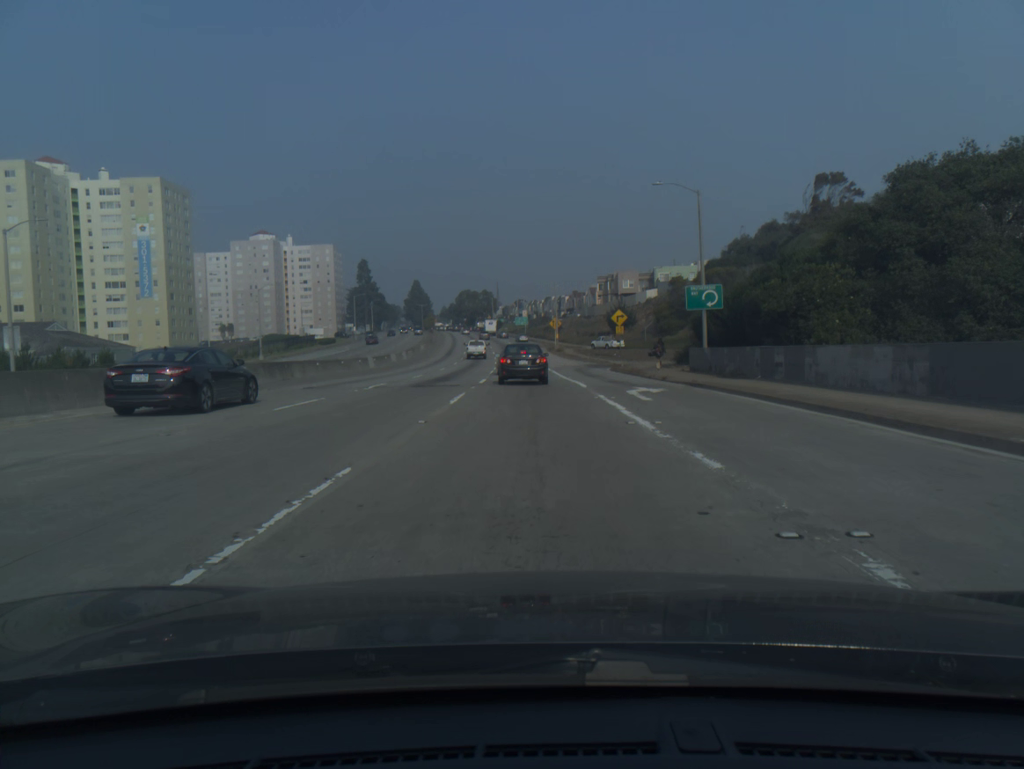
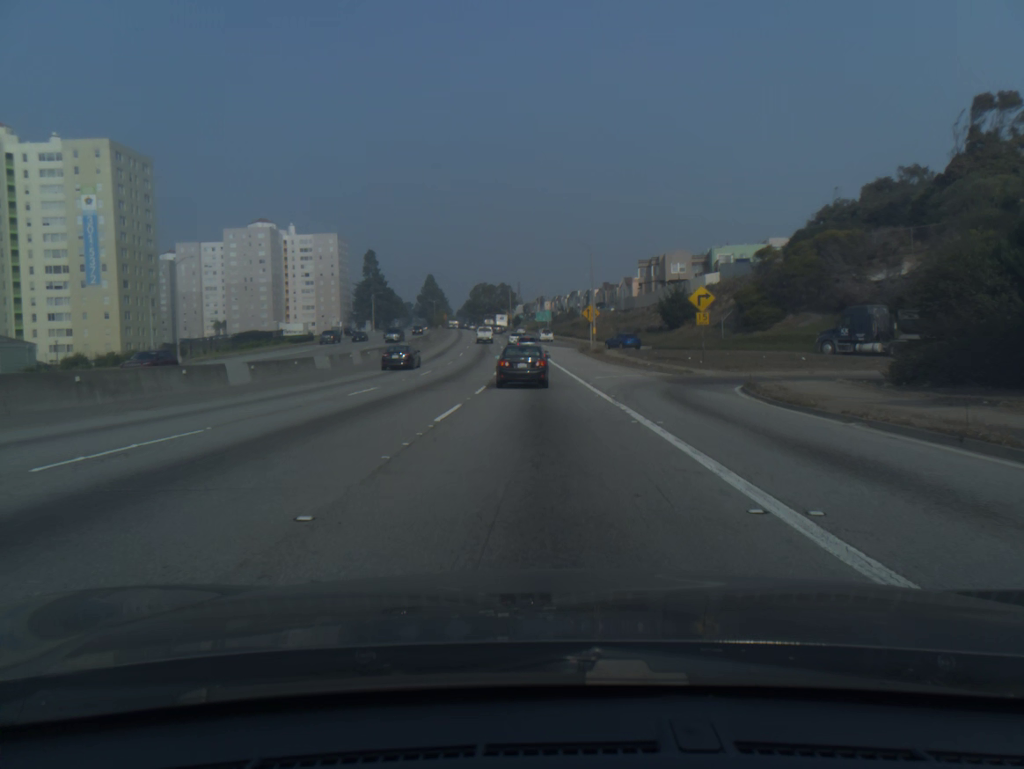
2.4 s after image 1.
(-0.5, +30.5) m; -1°
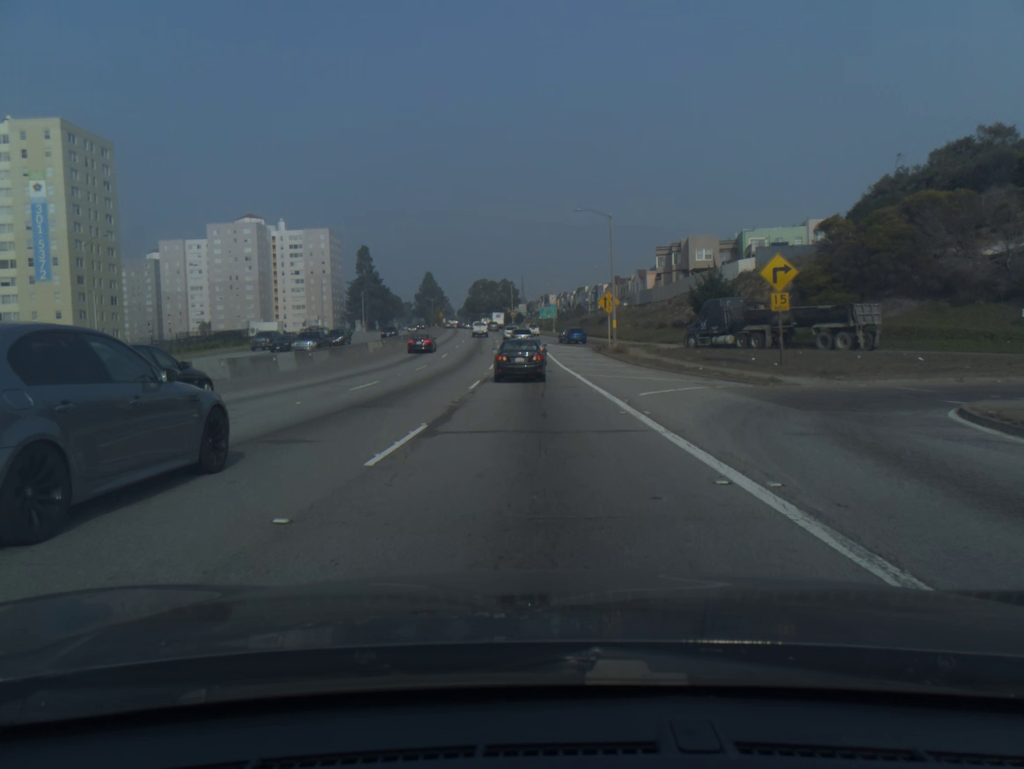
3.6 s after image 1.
(0.0, +14.6) m; 0°
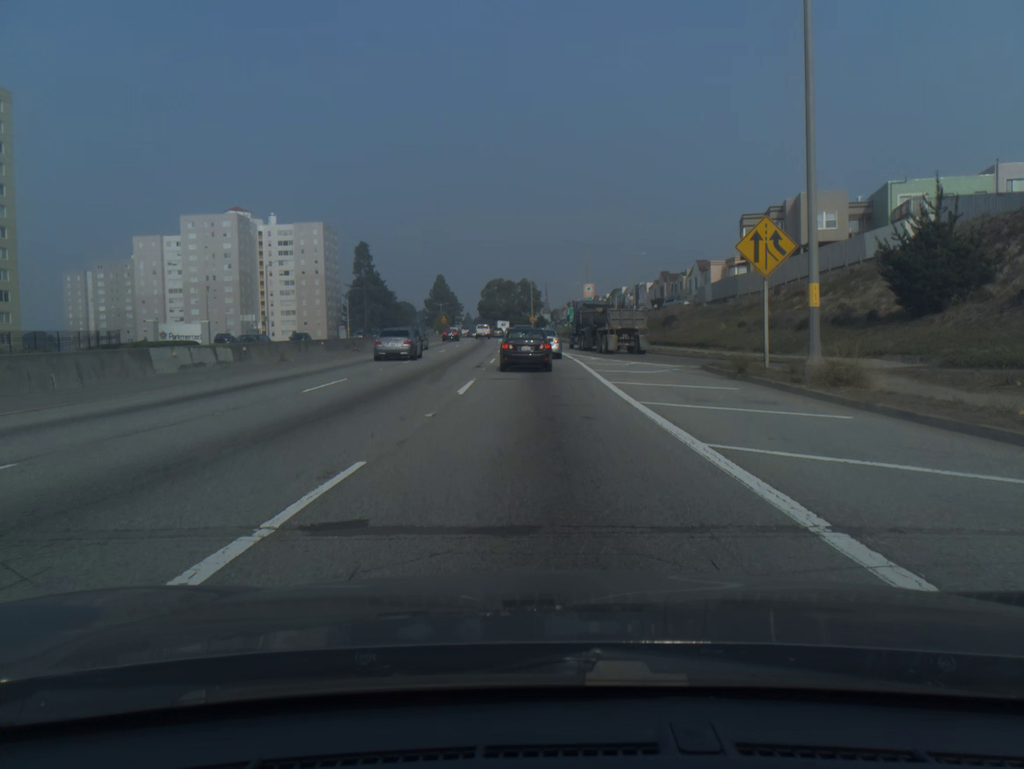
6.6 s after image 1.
(-0.6, +34.6) m; -2°
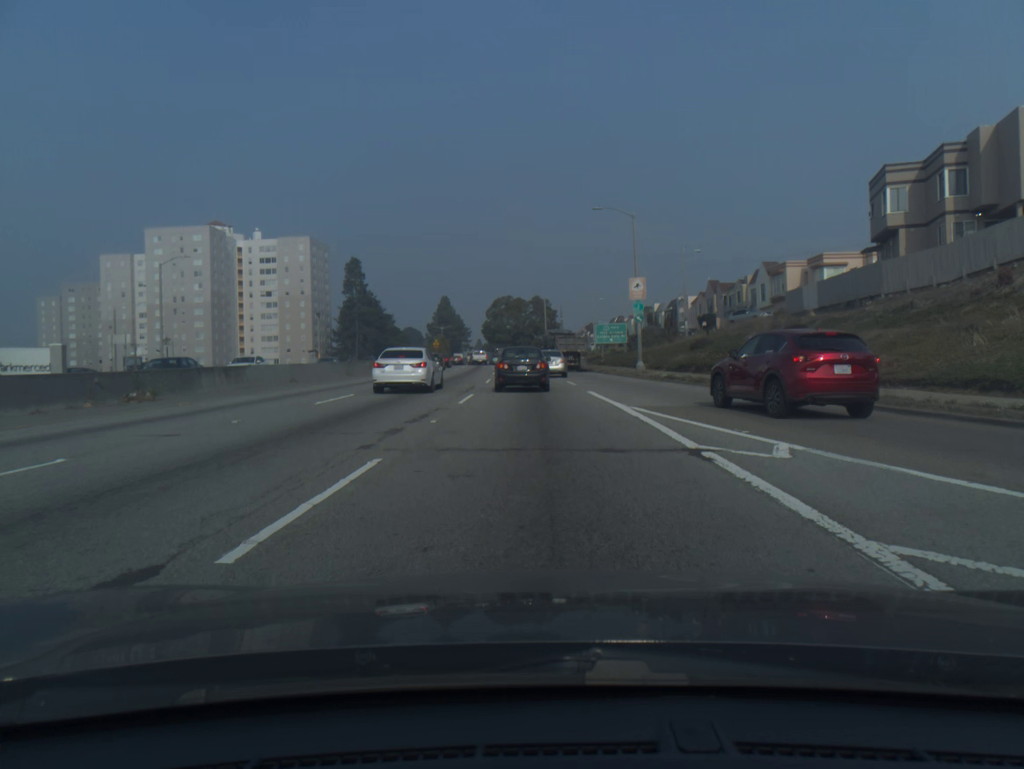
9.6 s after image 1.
(-0.2, +28.7) m; -1°
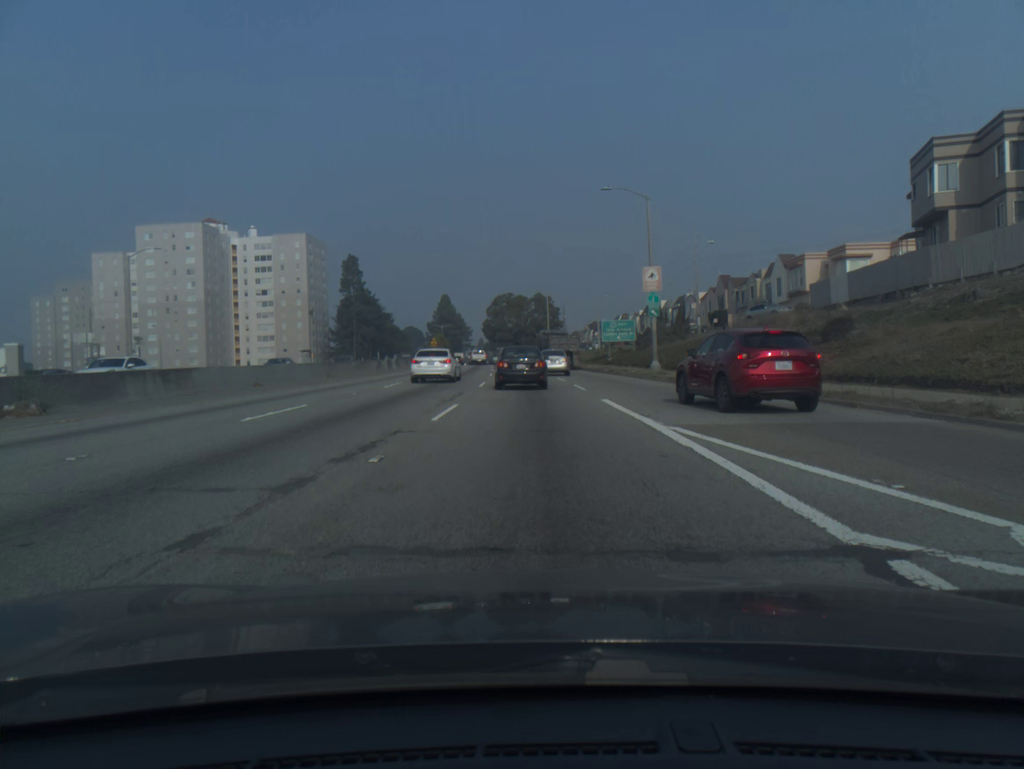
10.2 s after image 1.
(0.0, +5.1) m; 0°
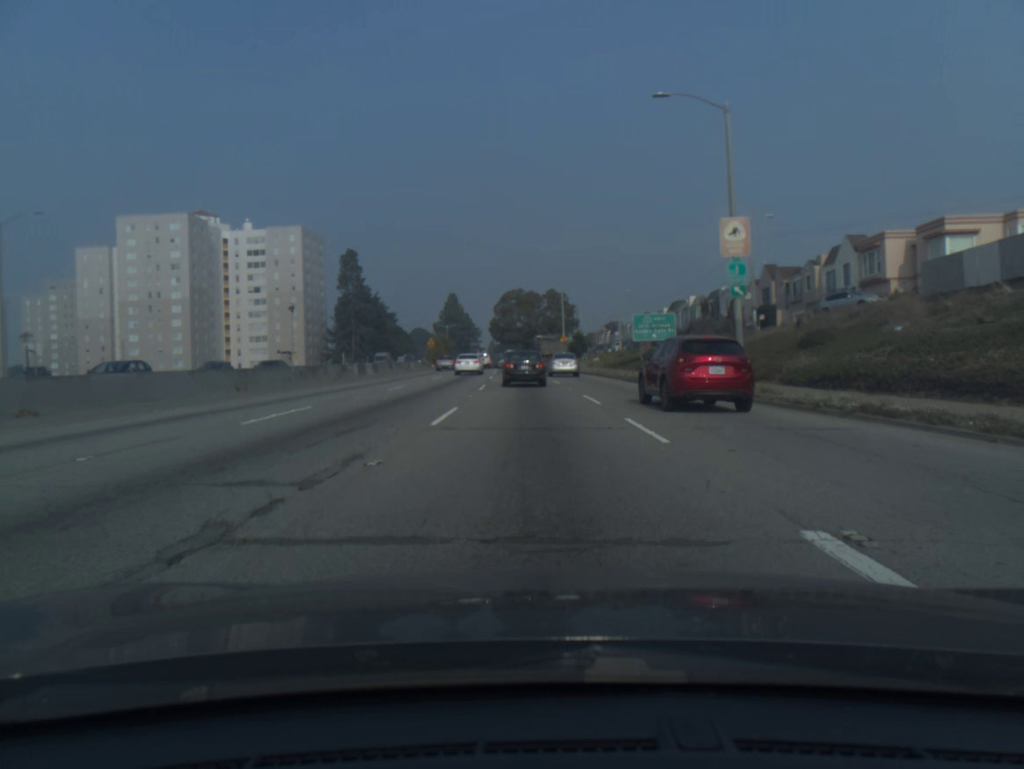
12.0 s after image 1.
(-0.1, +14.8) m; -1°
